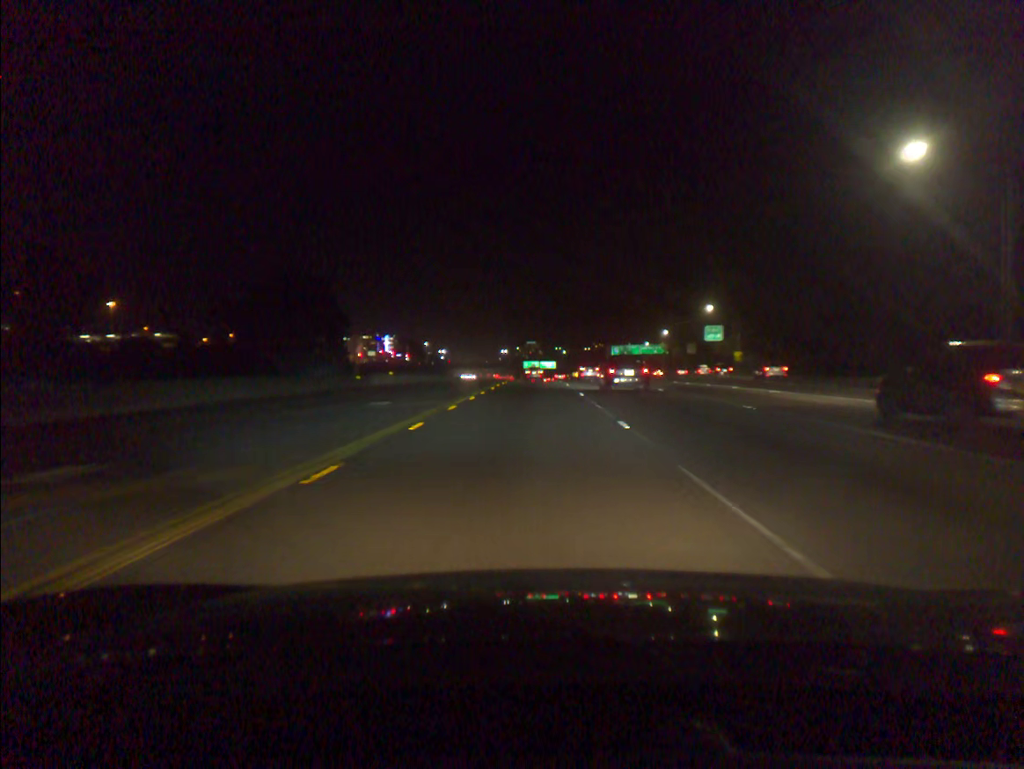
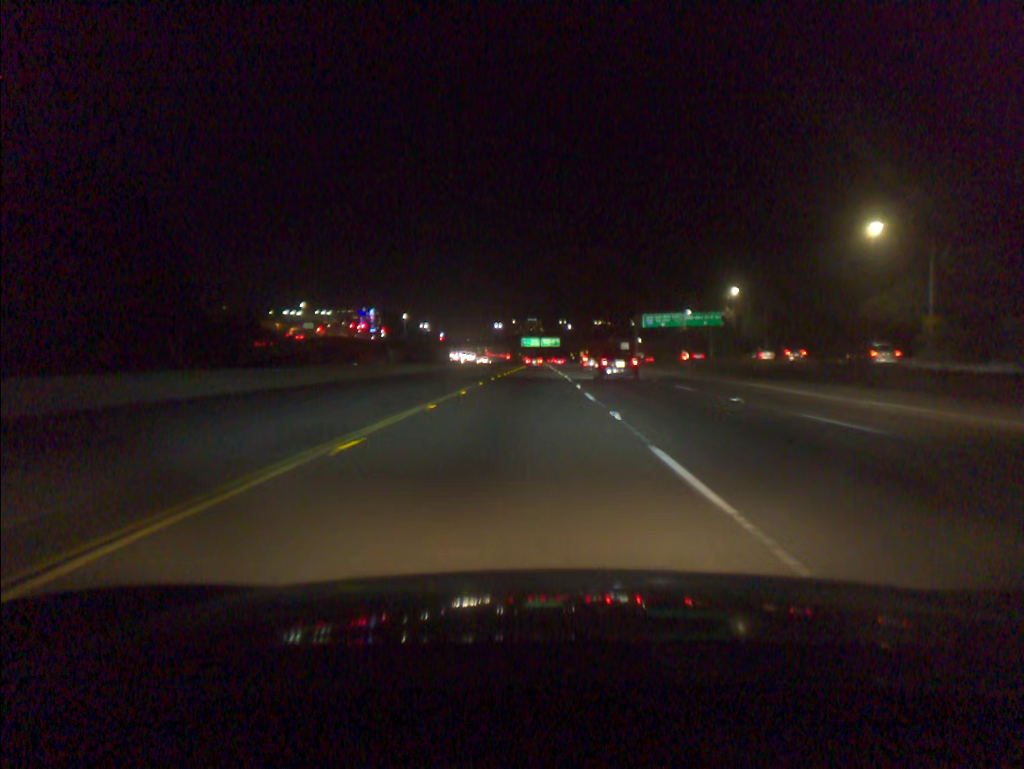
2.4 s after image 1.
(0.0, +58.0) m; 0°
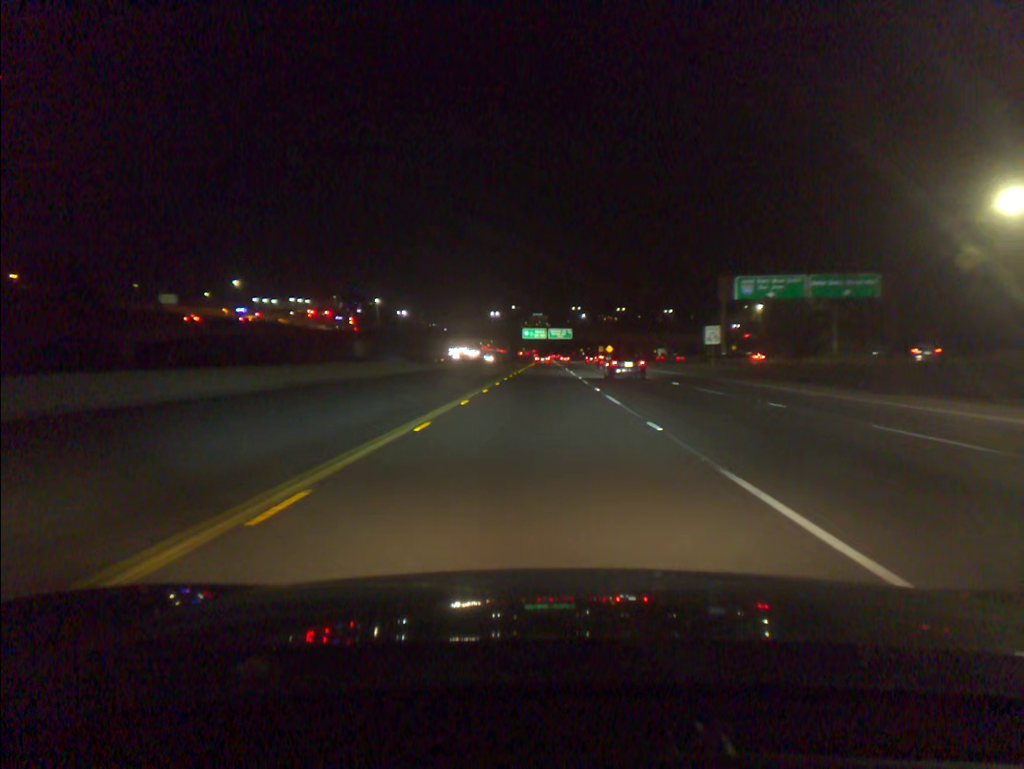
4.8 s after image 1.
(-0.5, +60.9) m; 0°
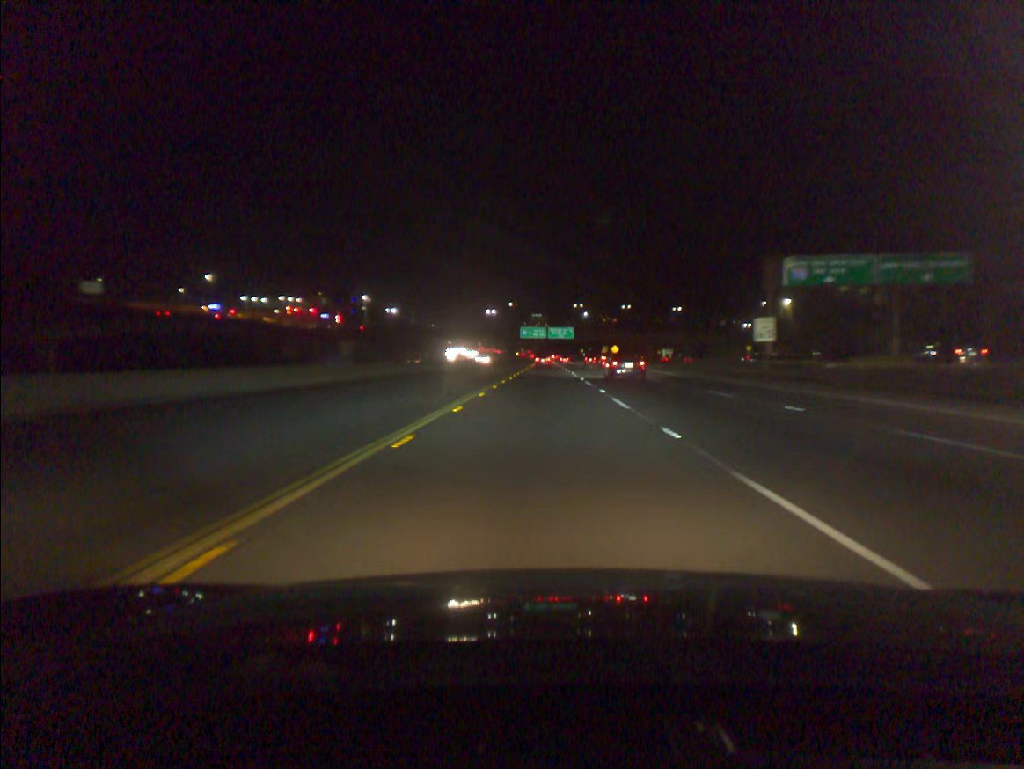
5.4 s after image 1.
(0.0, +15.7) m; 0°
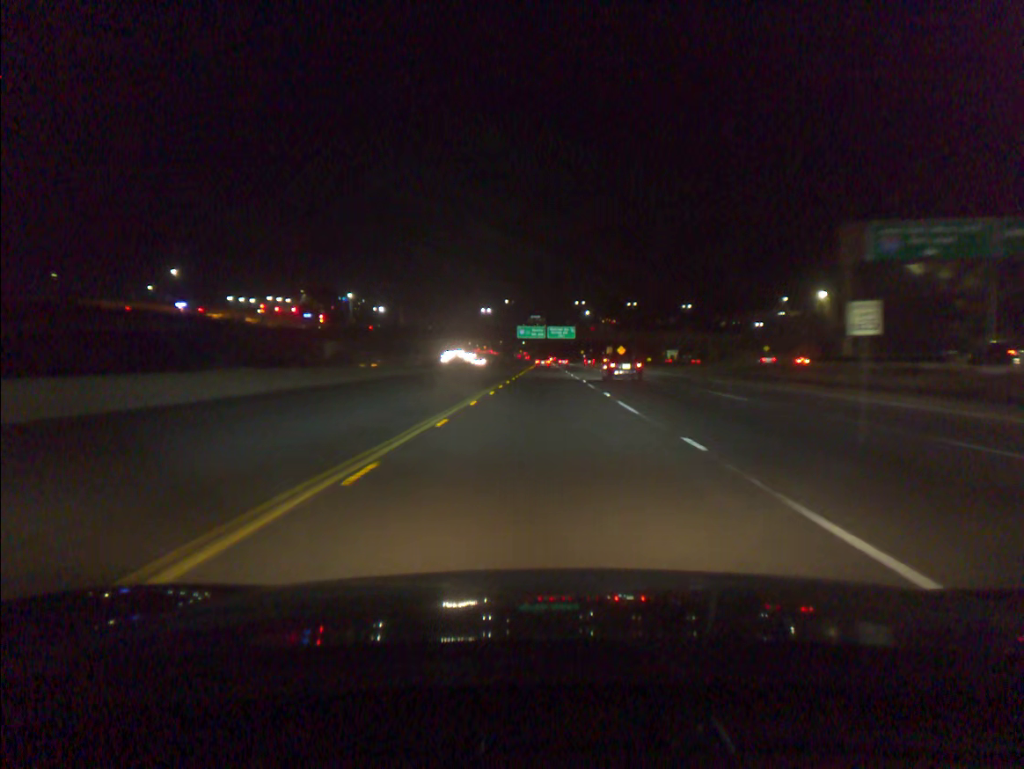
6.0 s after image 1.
(0.0, +16.0) m; 0°
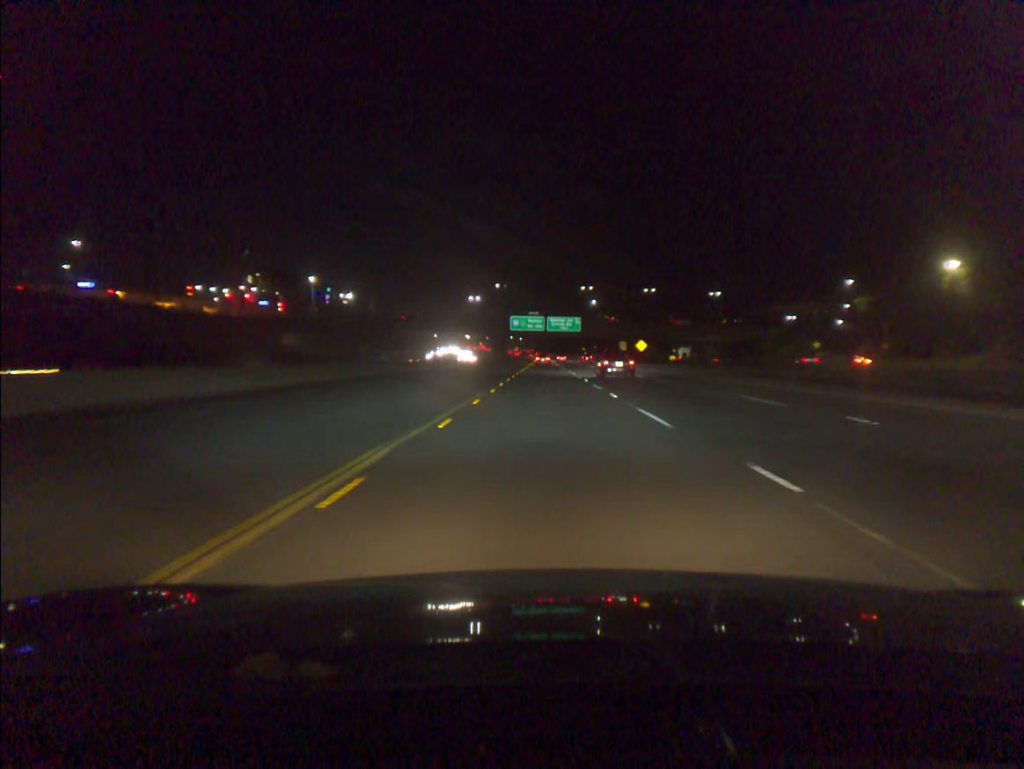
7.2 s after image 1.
(0.0, +32.7) m; 0°
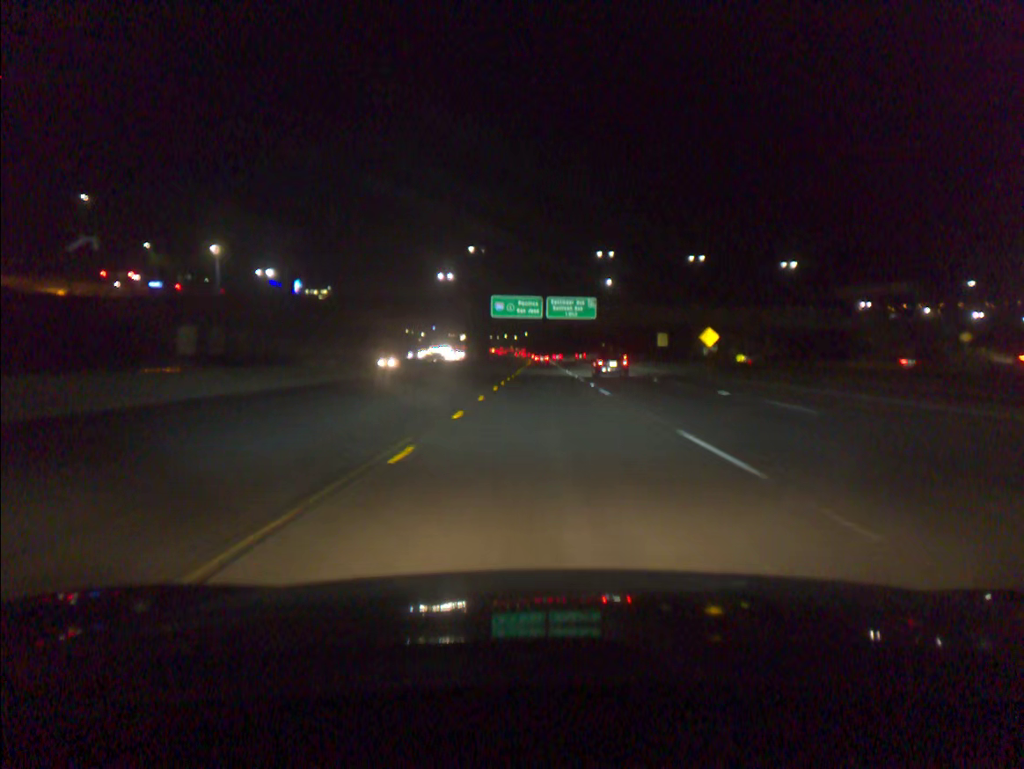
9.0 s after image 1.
(+0.1, +50.5) m; 0°
